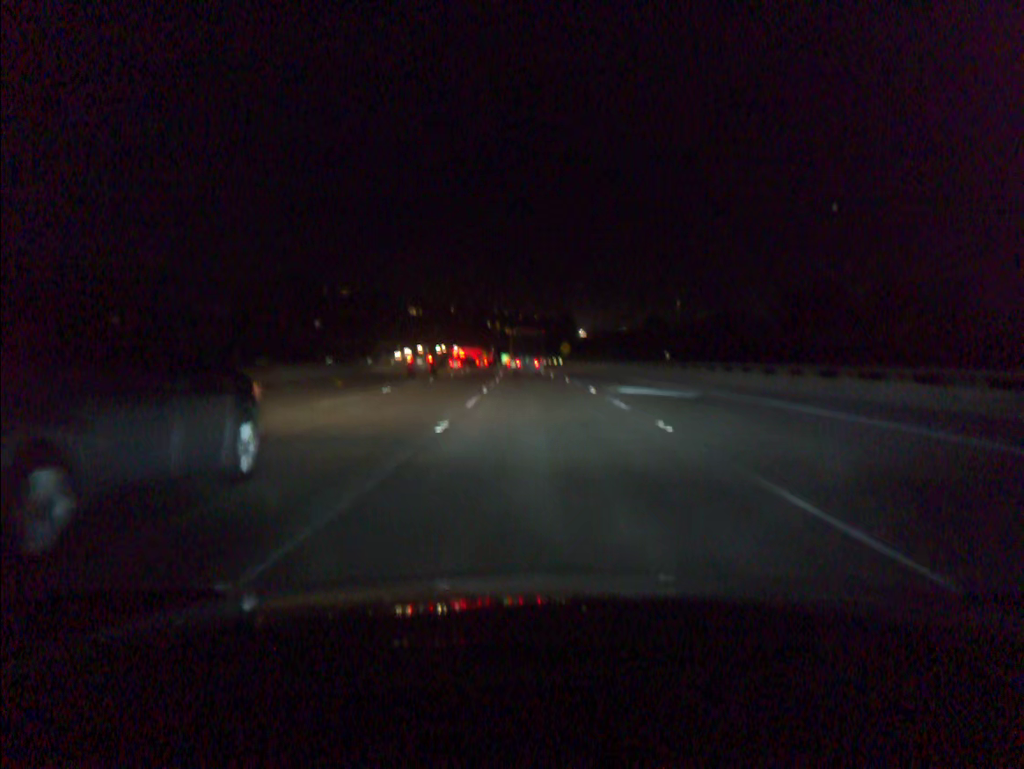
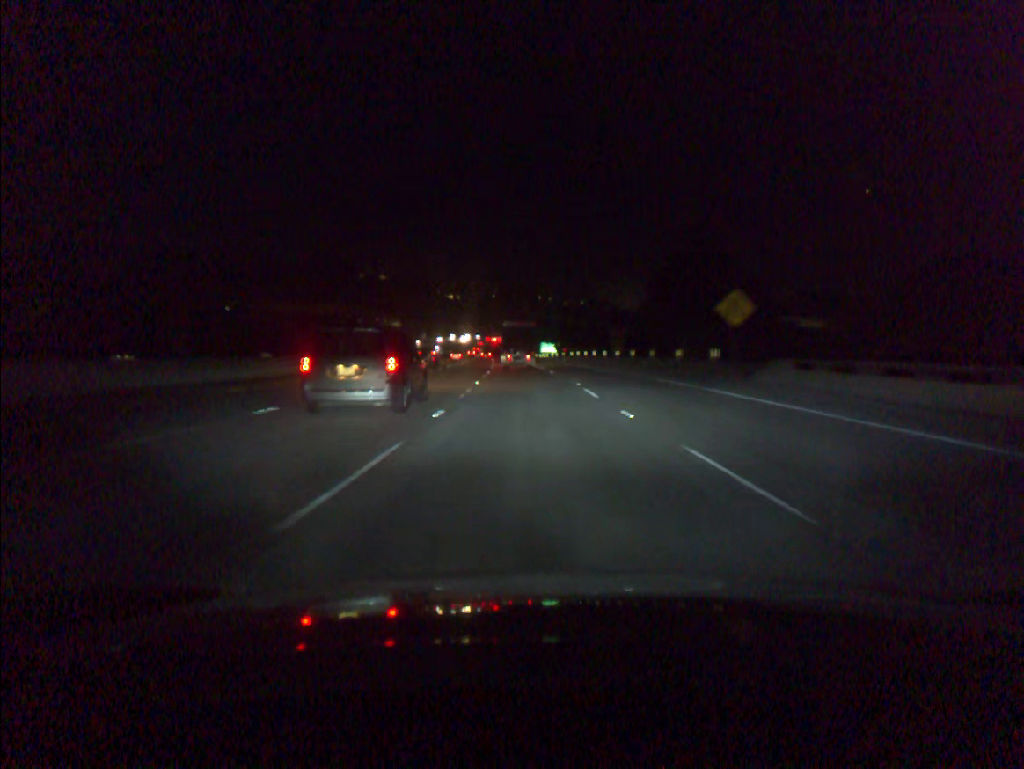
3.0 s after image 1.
(-2.0, +86.0) m; -3°
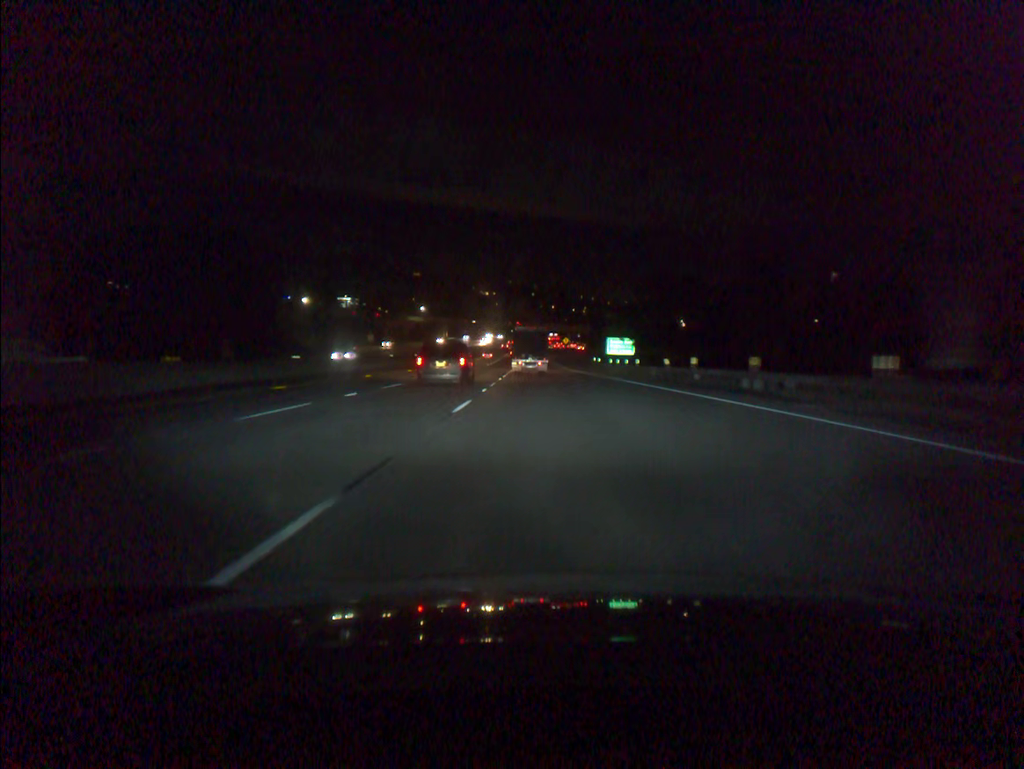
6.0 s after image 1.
(-2.8, +84.7) m; -3°
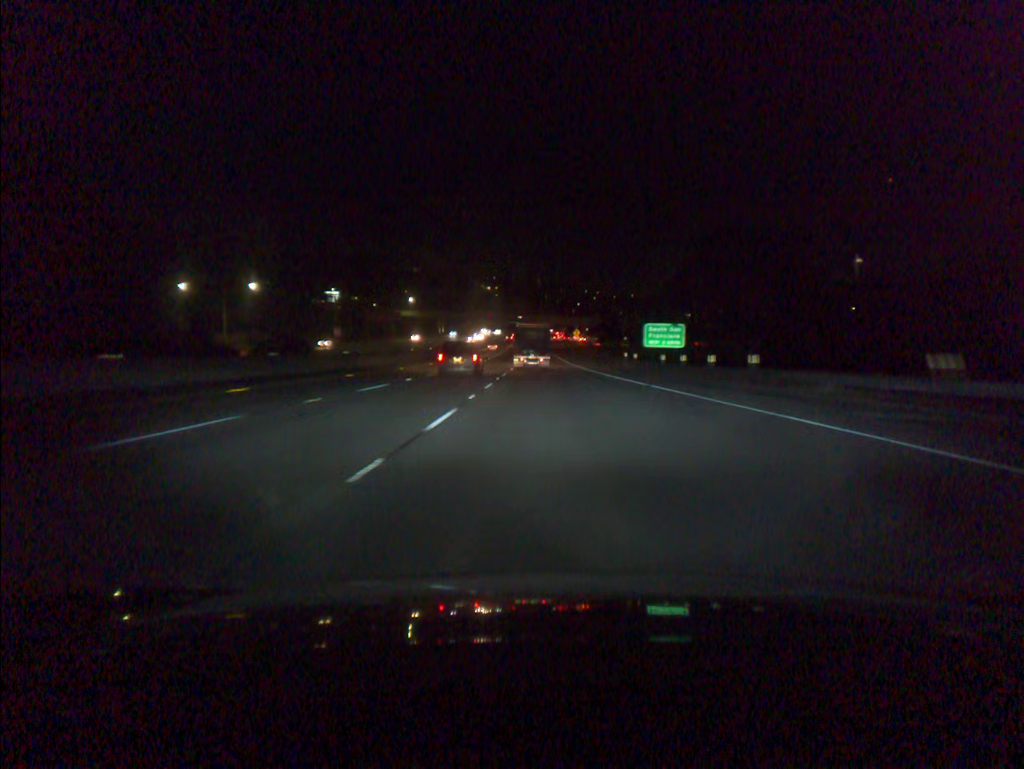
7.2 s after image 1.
(0.0, +33.5) m; 0°
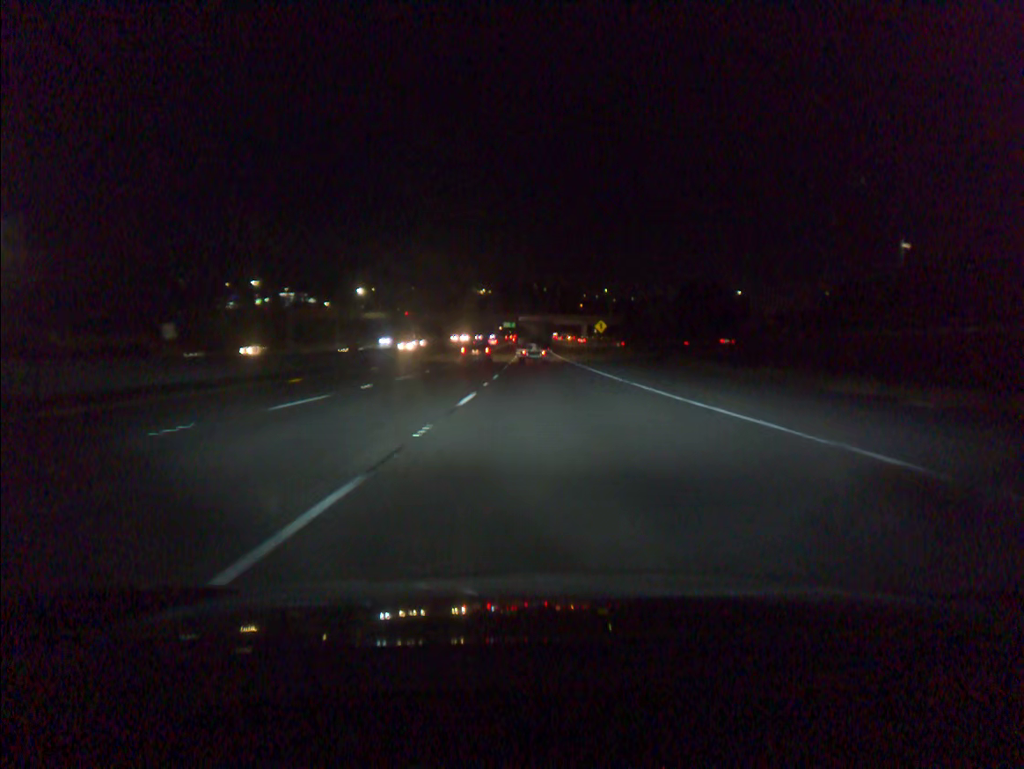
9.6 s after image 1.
(-0.1, +66.9) m; 0°
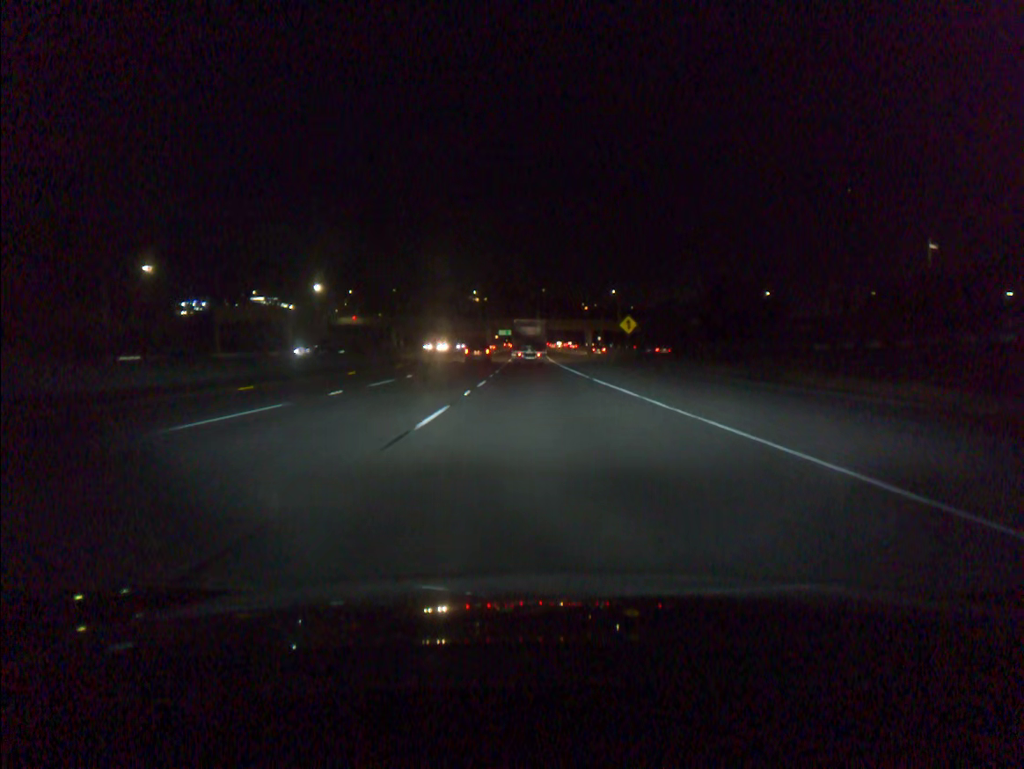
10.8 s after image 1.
(+0.1, +33.5) m; 0°
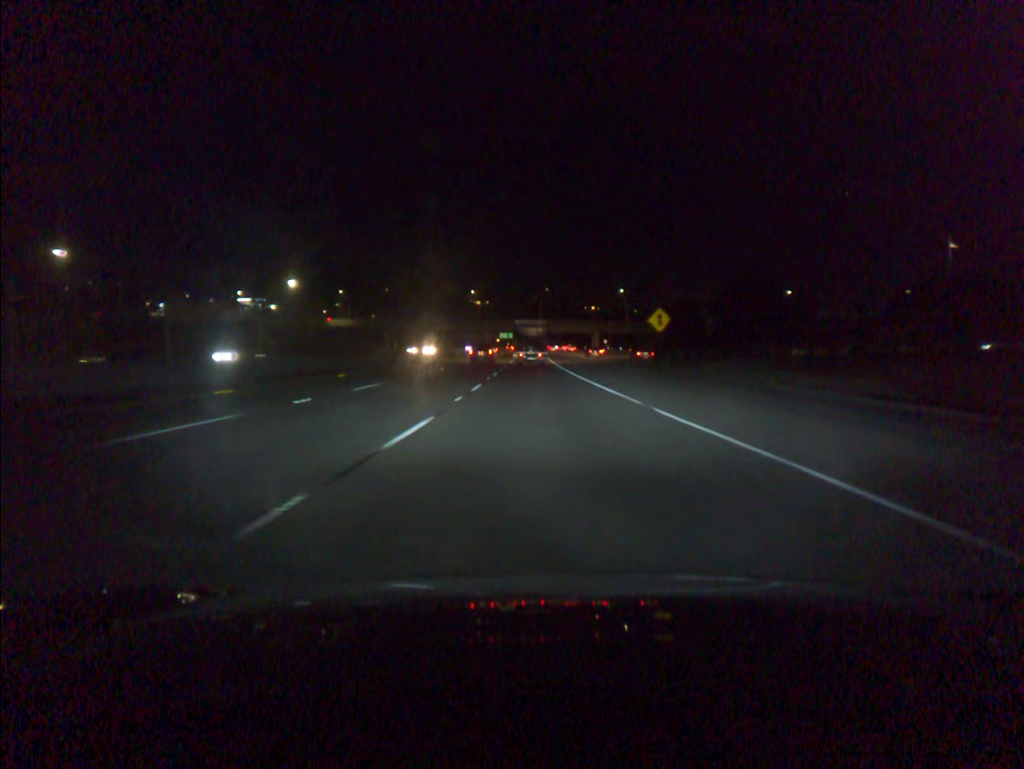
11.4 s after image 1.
(0.0, +16.7) m; 0°
